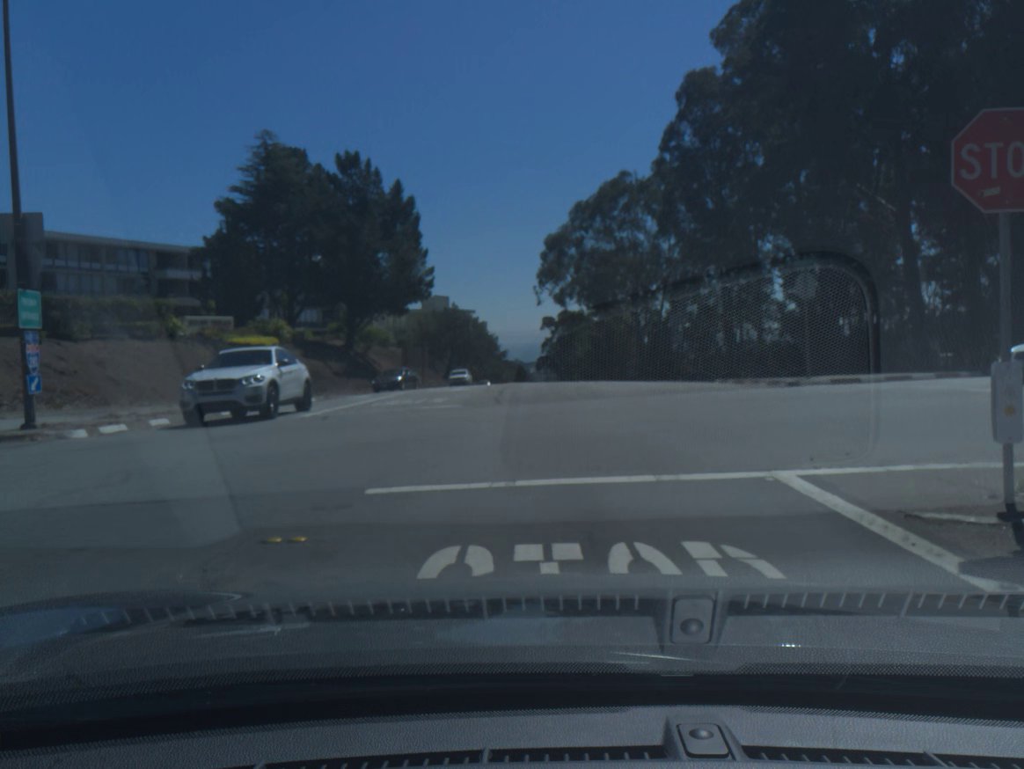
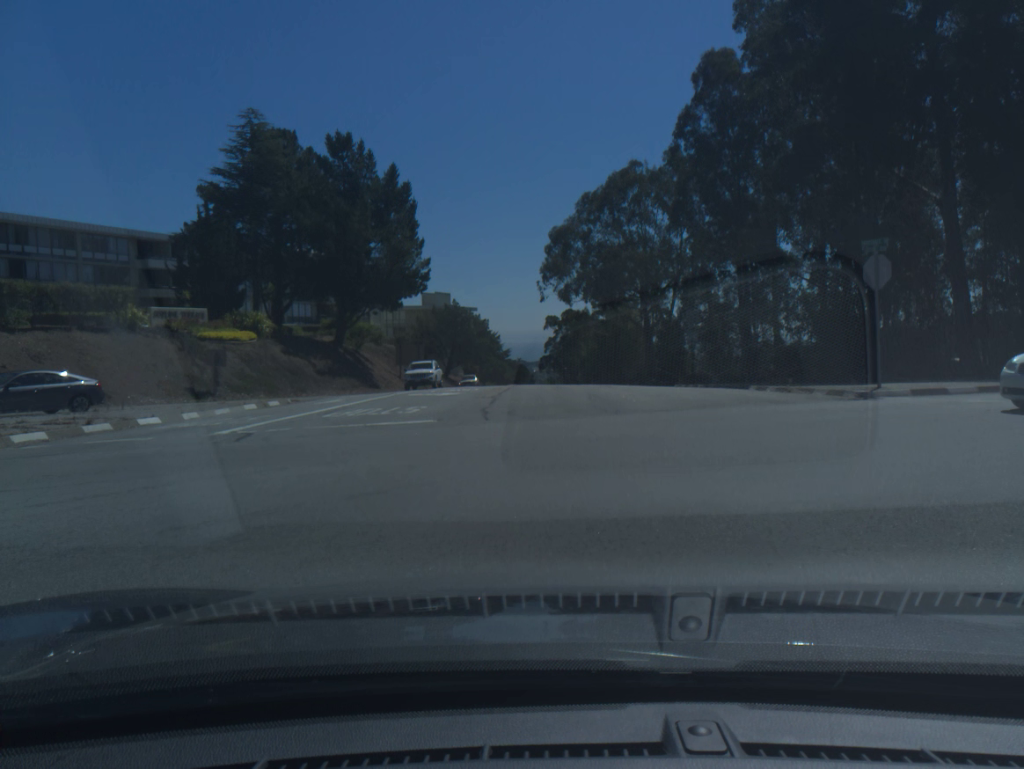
(0.0, +5.2) m; 0°
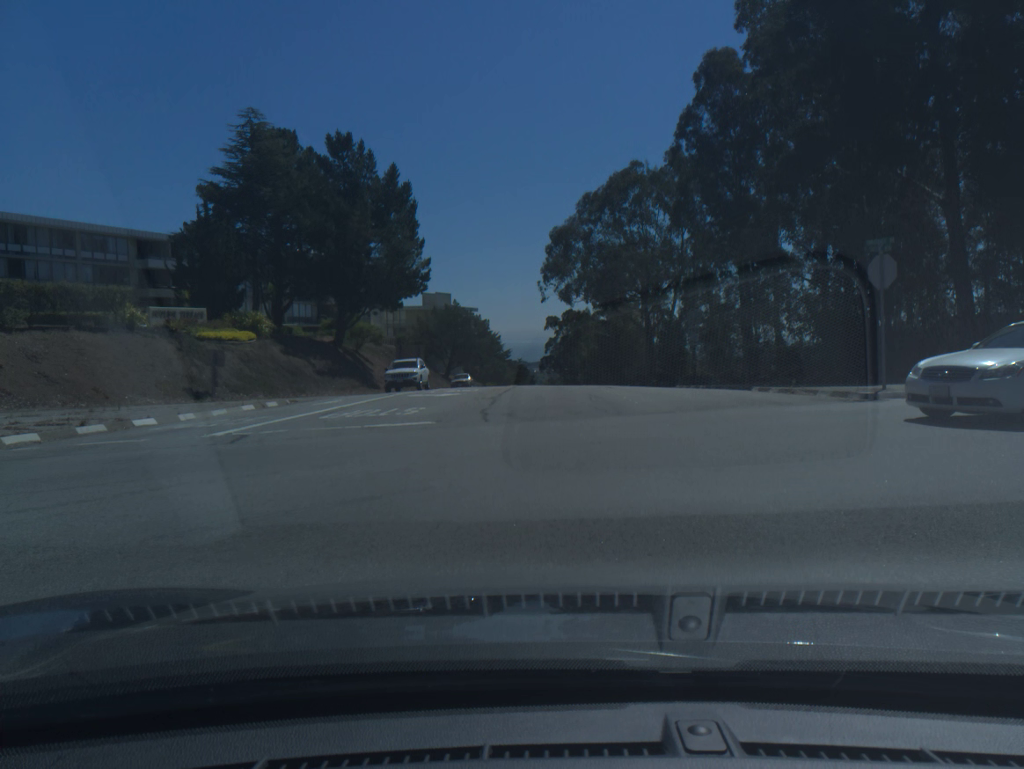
(0.0, +0.3) m; 0°
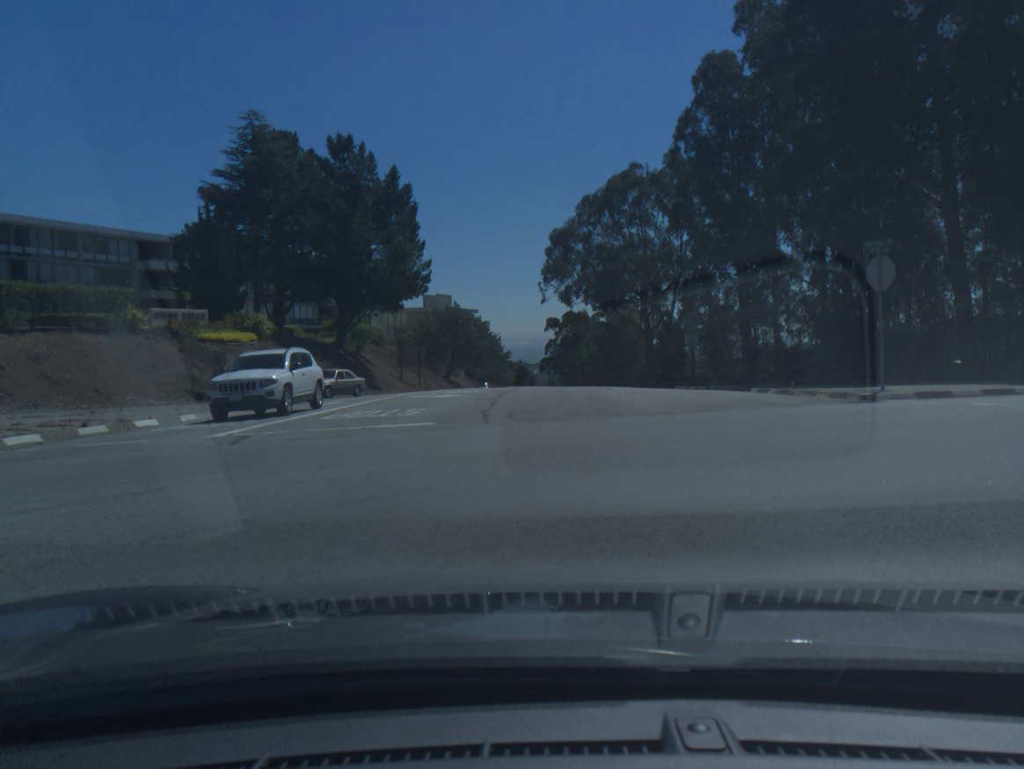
(0.0, 0.0) m; 0°
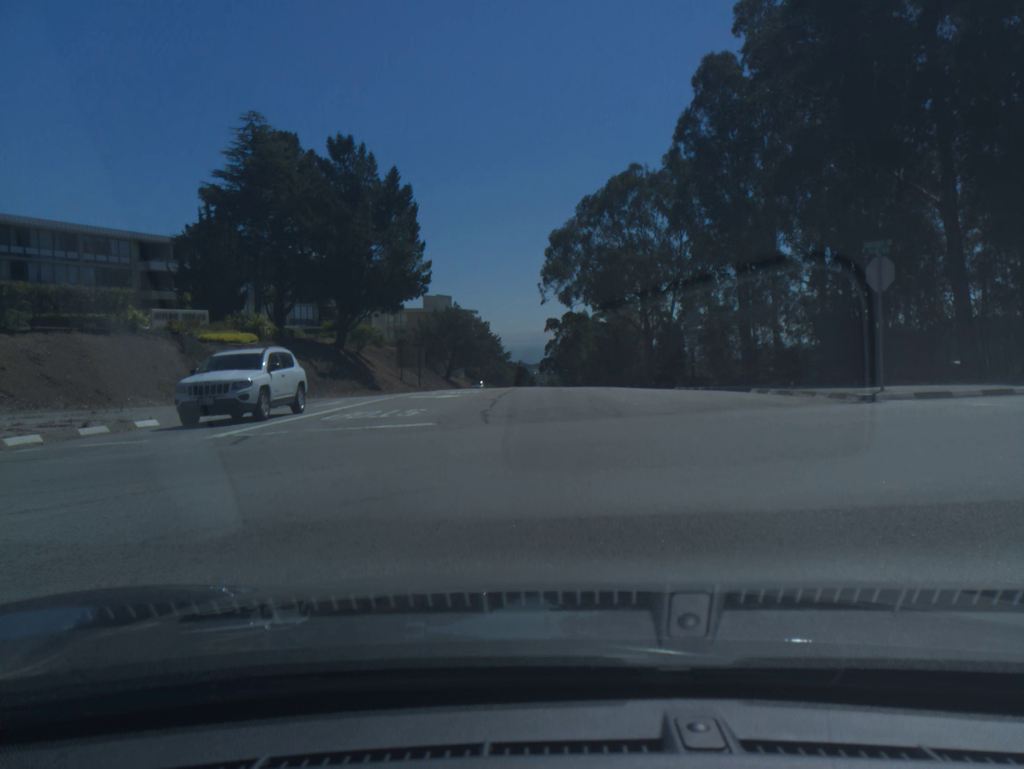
(0.0, 0.0) m; 0°
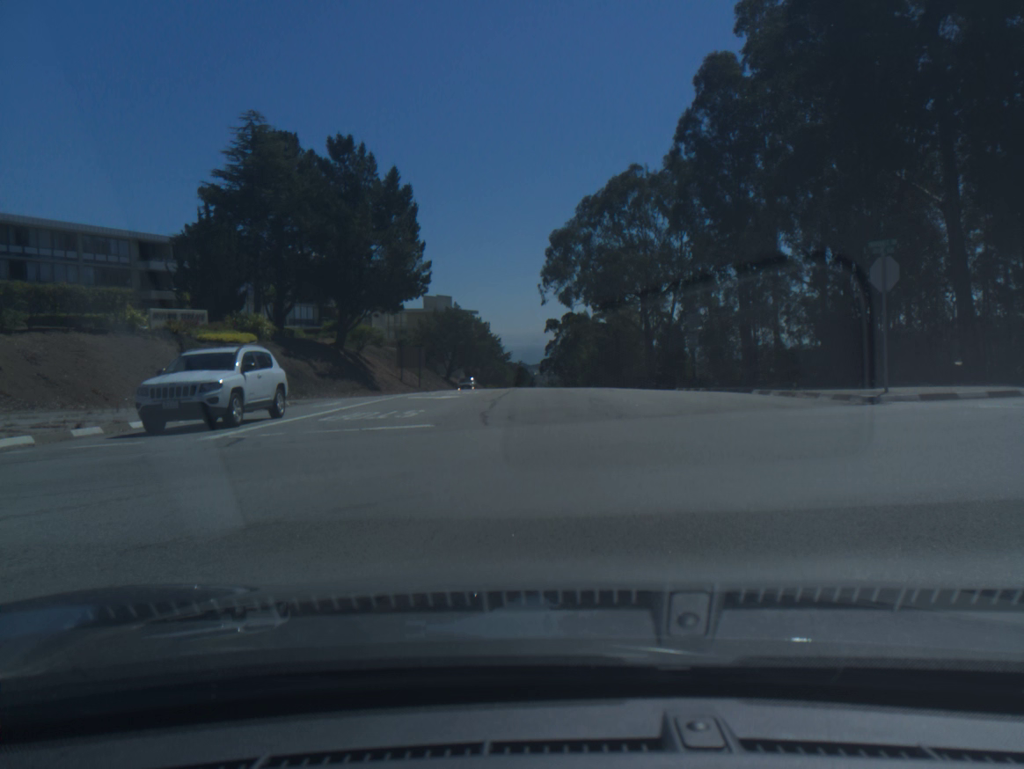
(0.0, +0.3) m; 0°
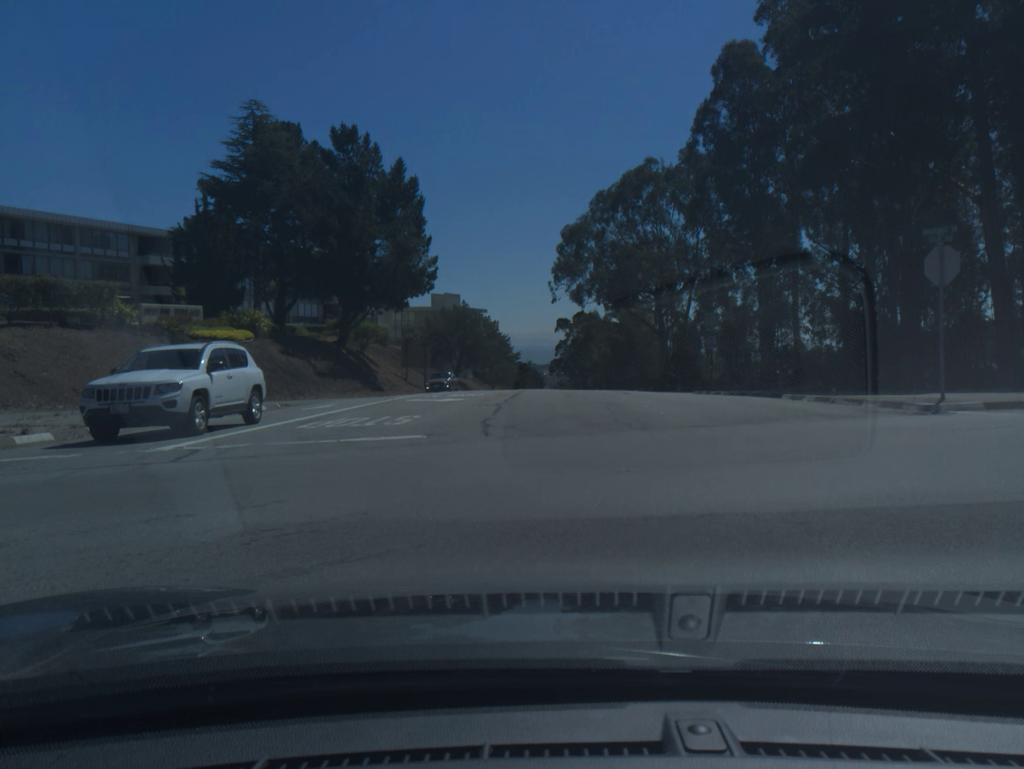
(0.0, +1.9) m; -1°
